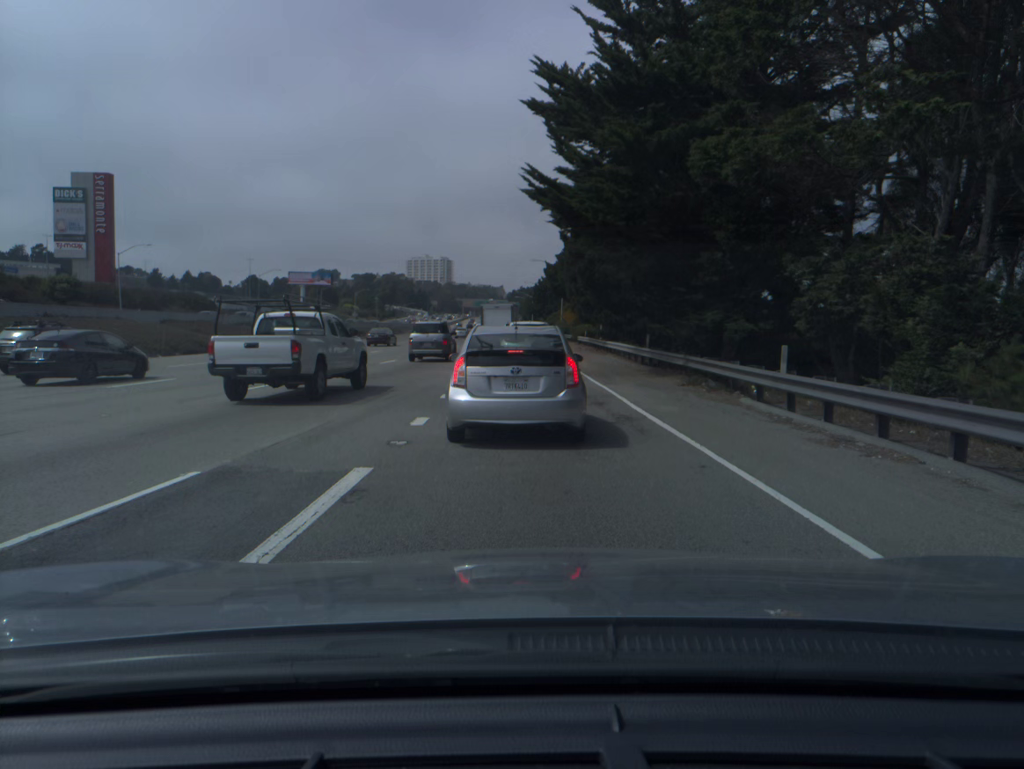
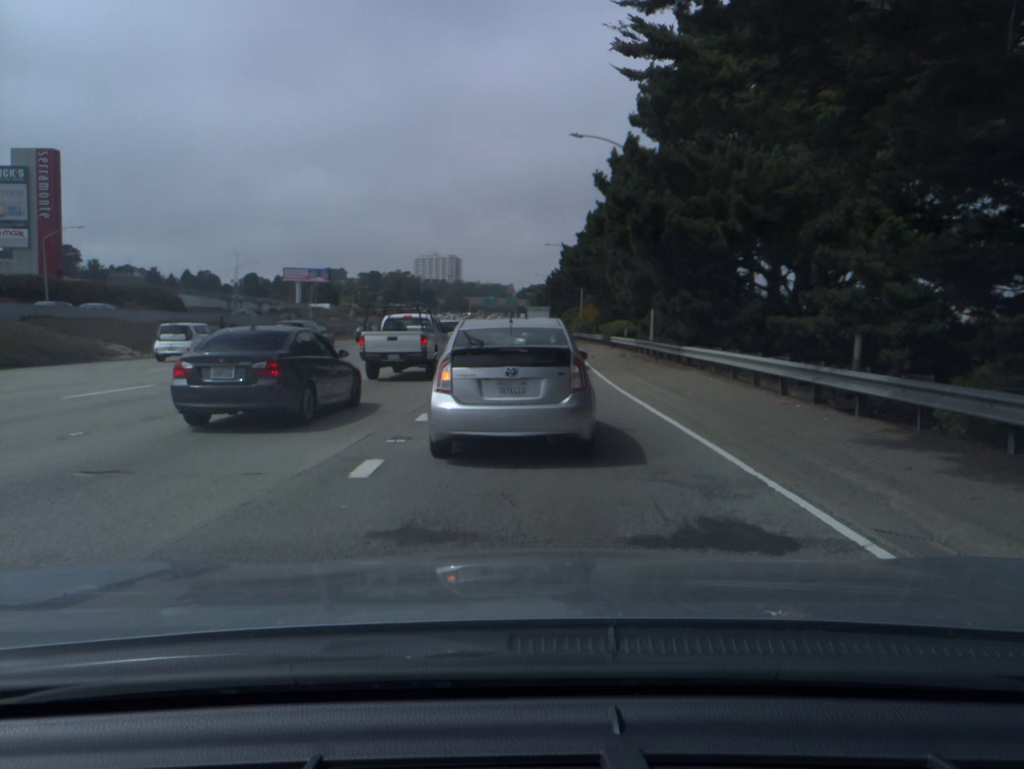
(-0.2, +17.9) m; -1°
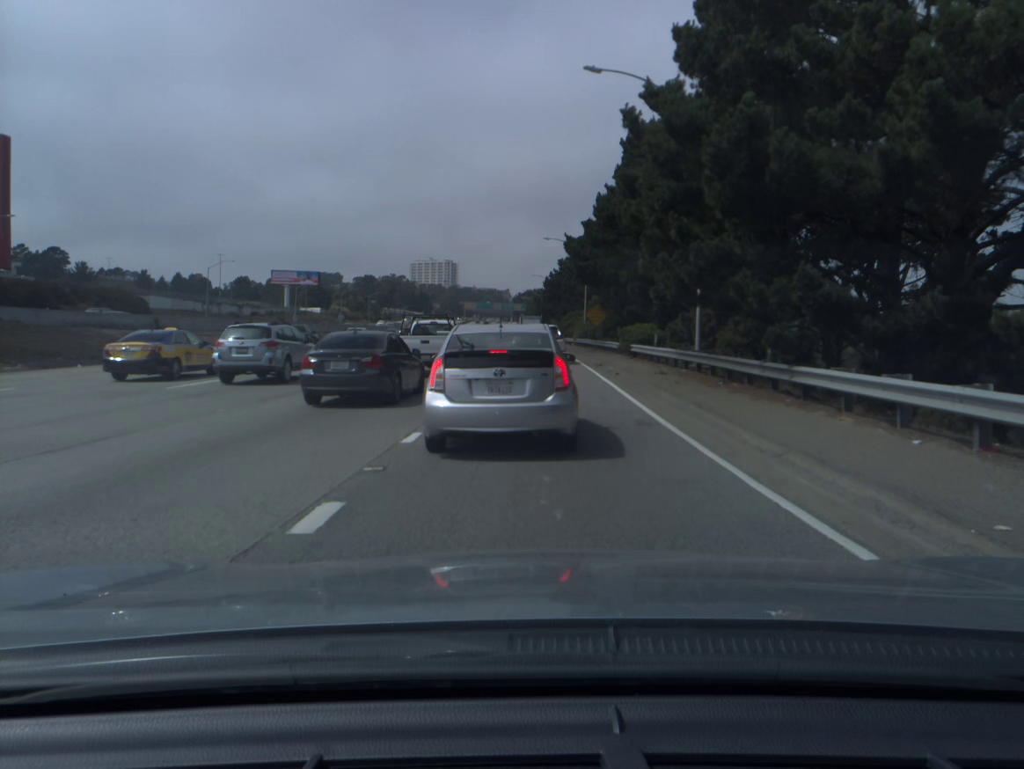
(0.0, +10.8) m; 0°
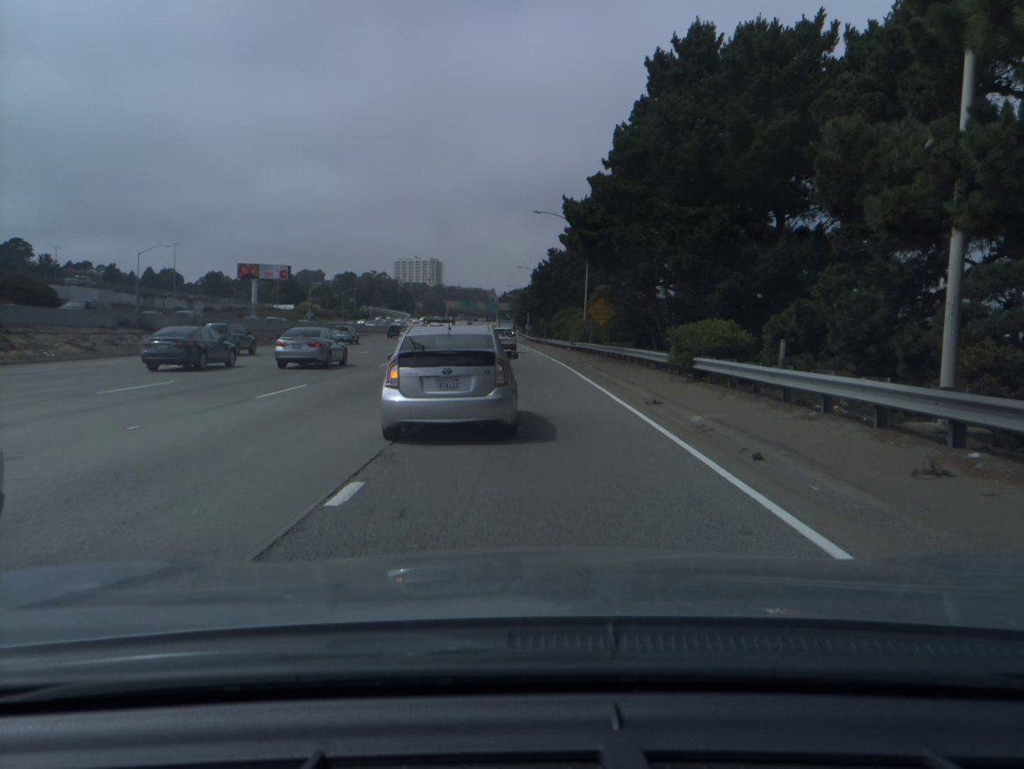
(+0.3, +17.2) m; +1°
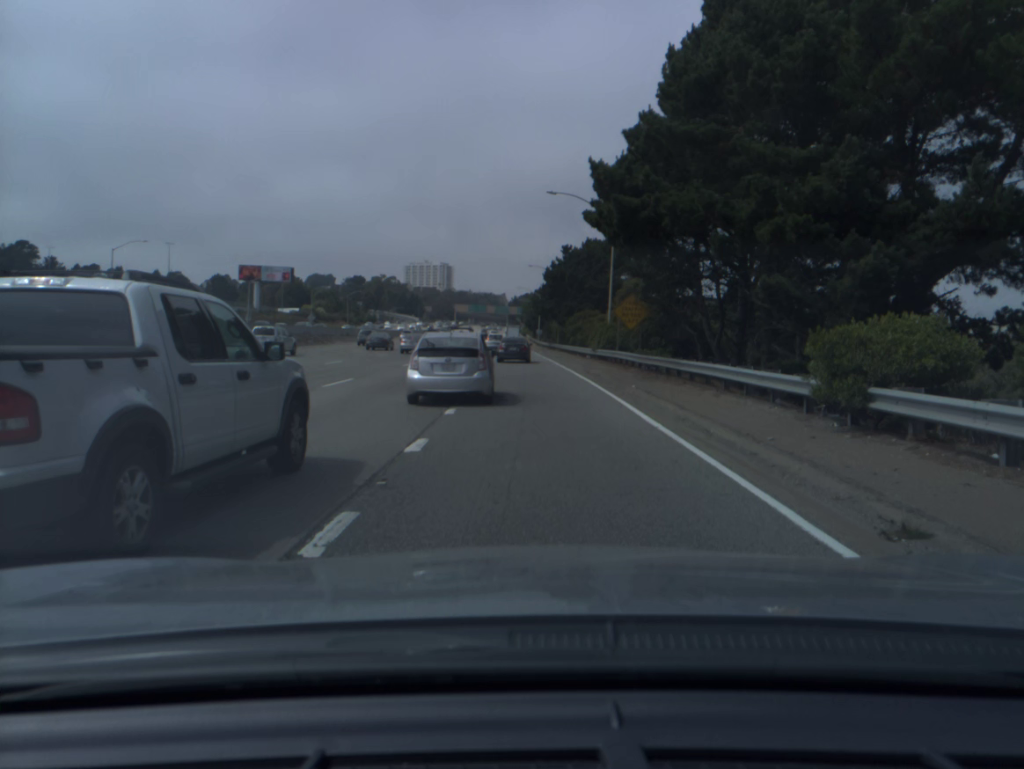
(0.0, +10.2) m; -1°
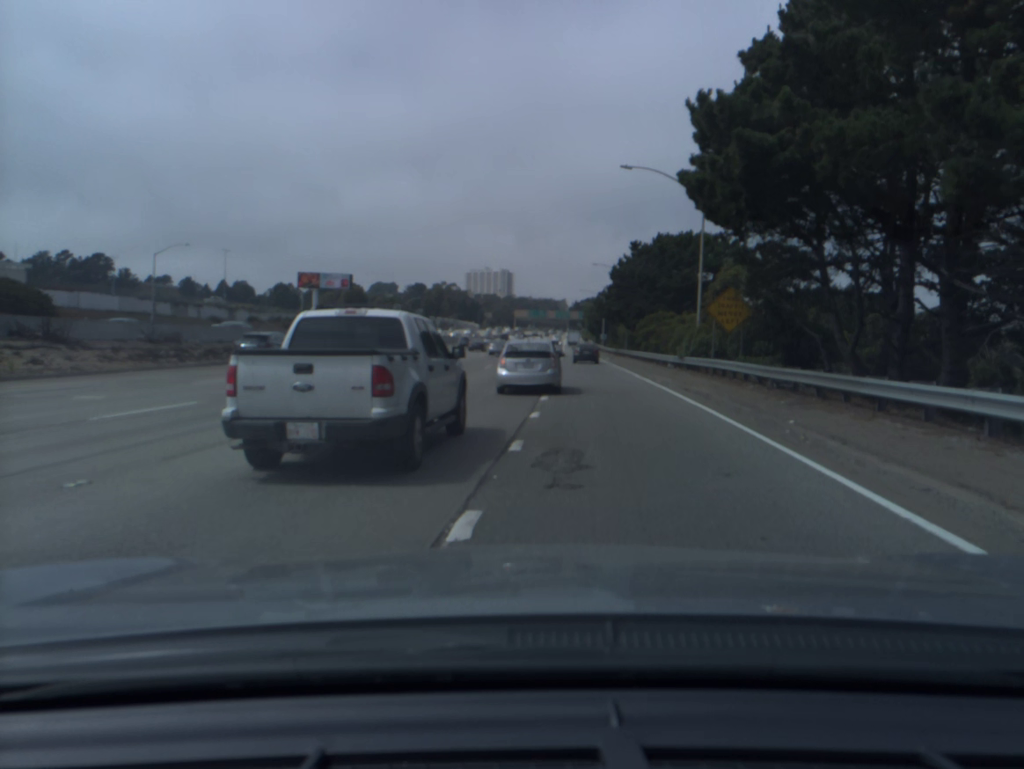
(-0.3, +8.4) m; -4°
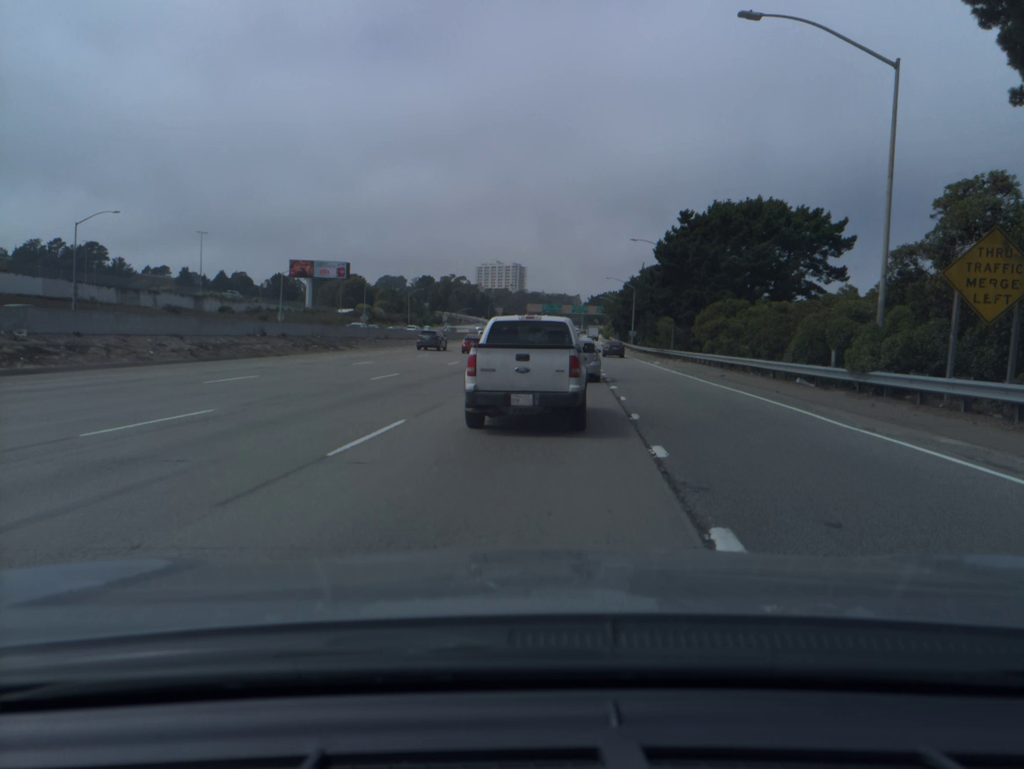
(-0.3, +17.8) m; 0°
